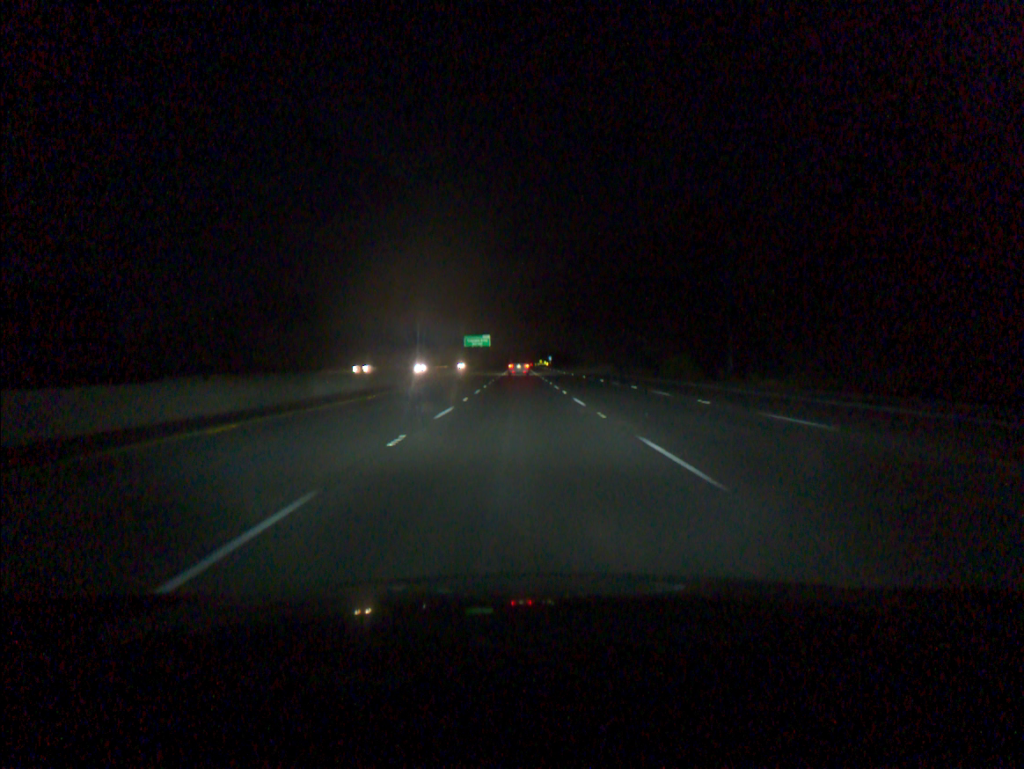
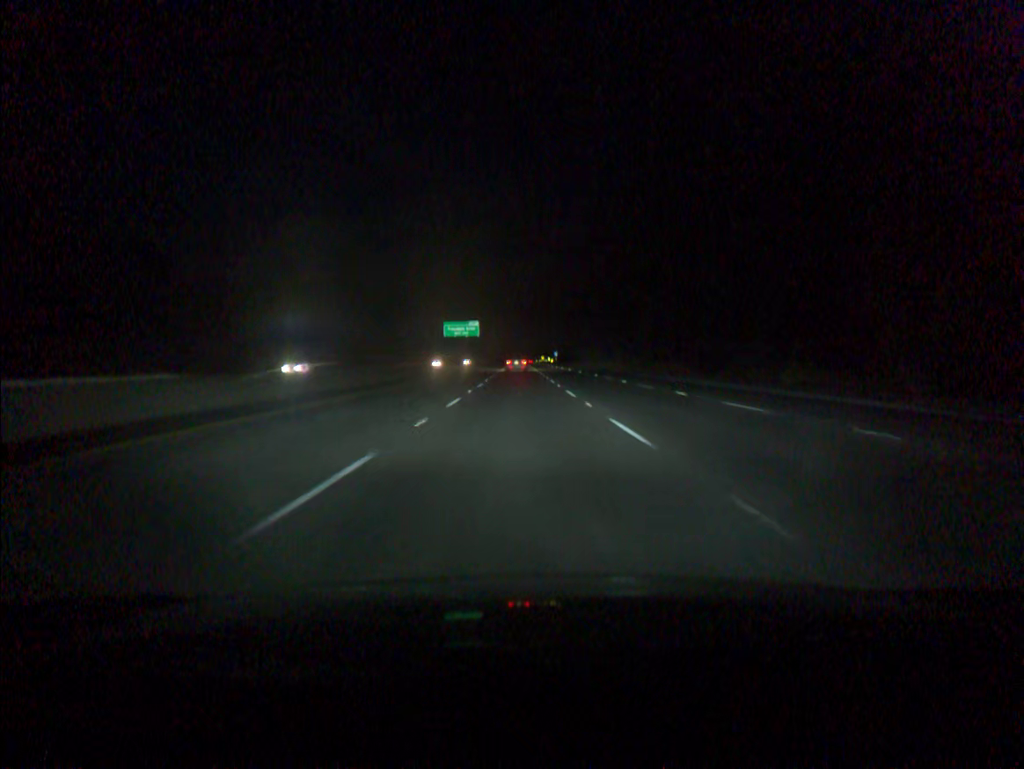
(0.0, +55.2) m; 0°
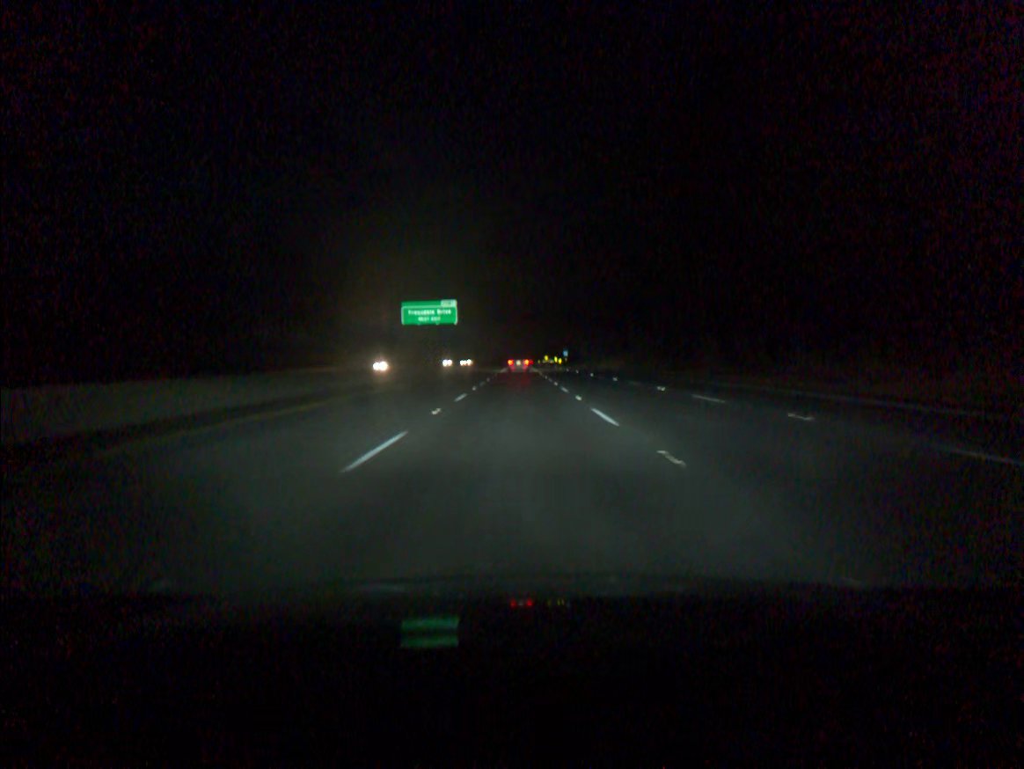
(0.0, +55.0) m; 0°
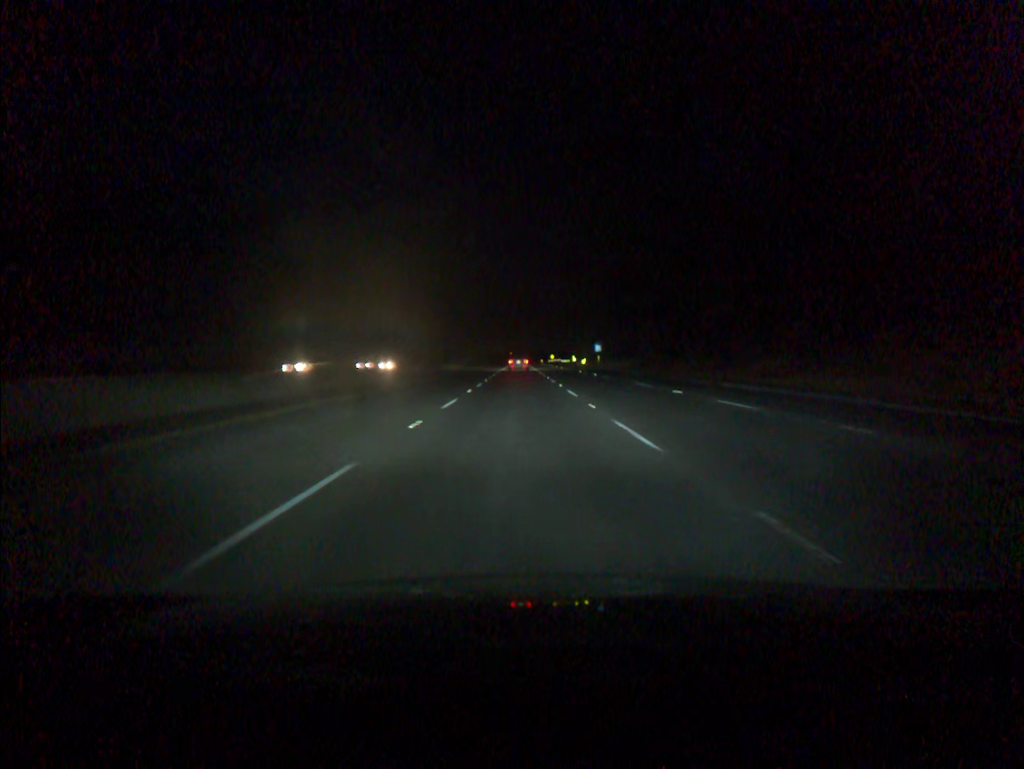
(-0.1, +91.3) m; 0°
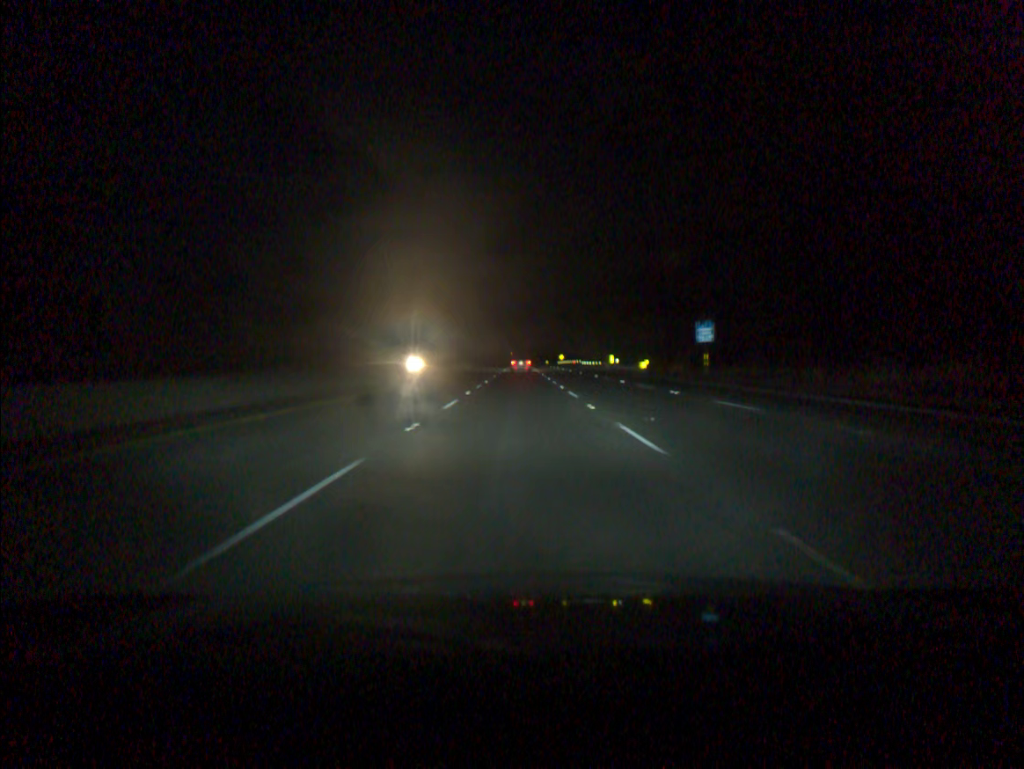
(0.0, +73.1) m; 0°
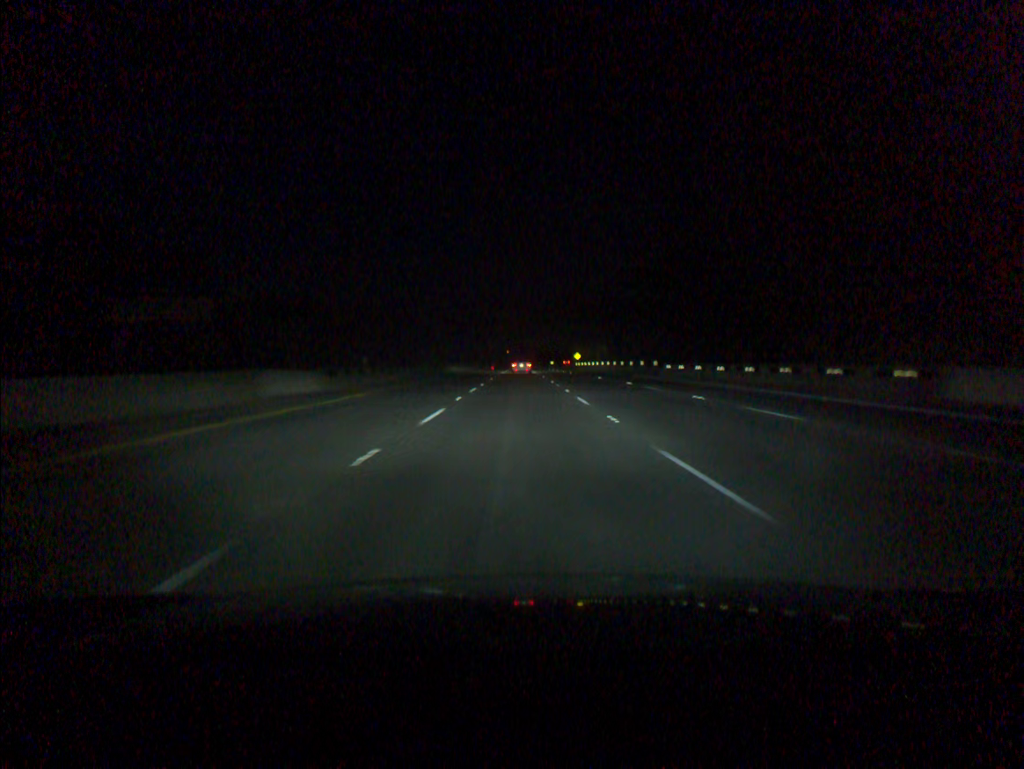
(+0.1, +91.5) m; 0°
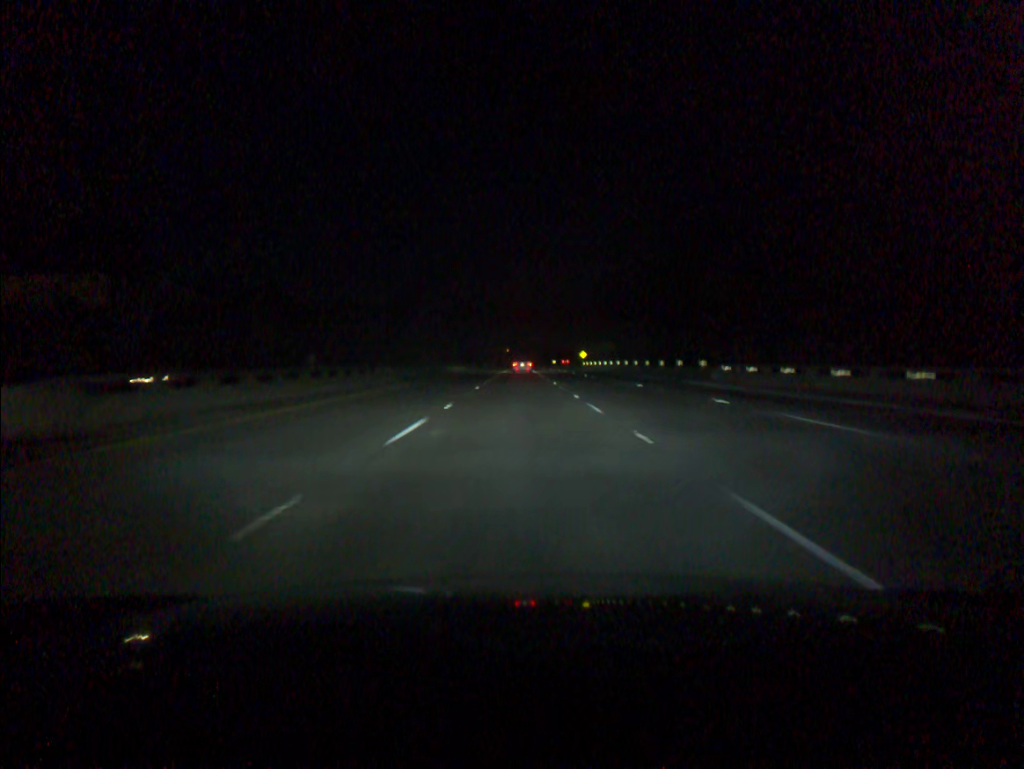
(0.0, +18.3) m; 0°
